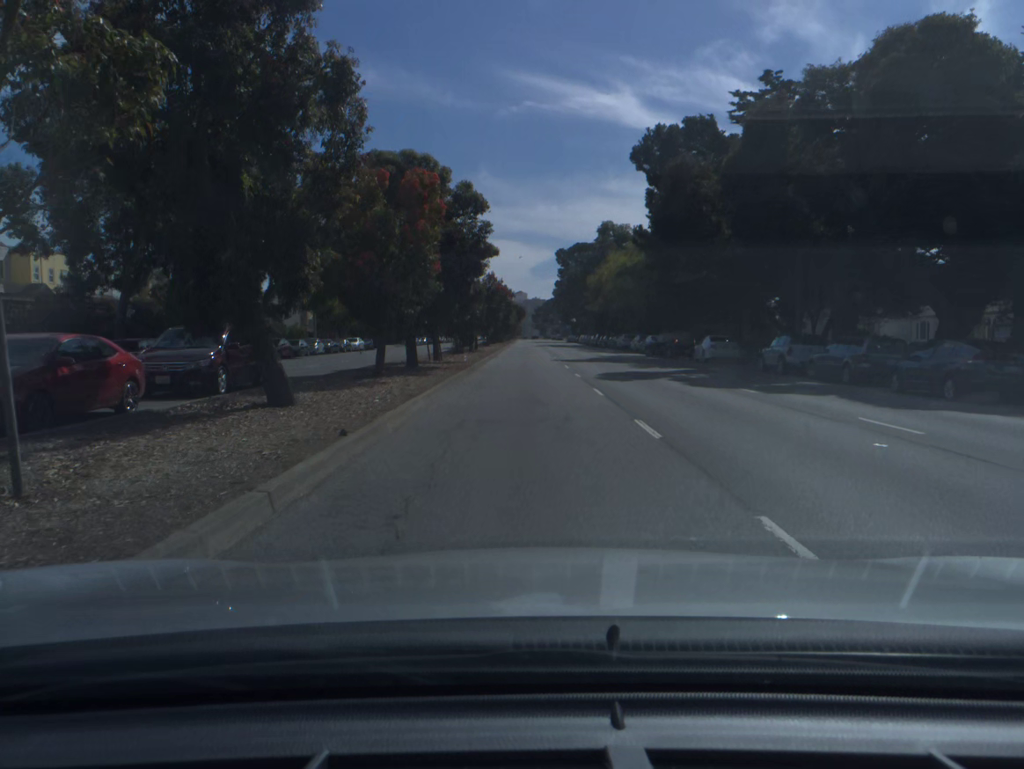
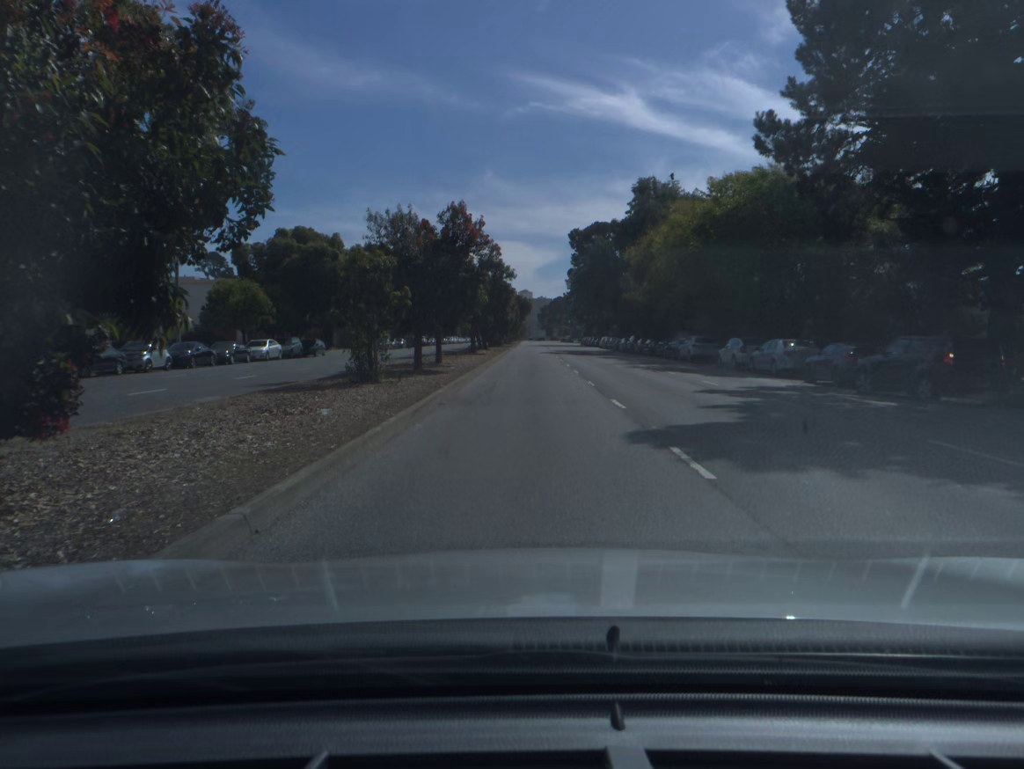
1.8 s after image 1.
(-0.1, +31.0) m; -1°
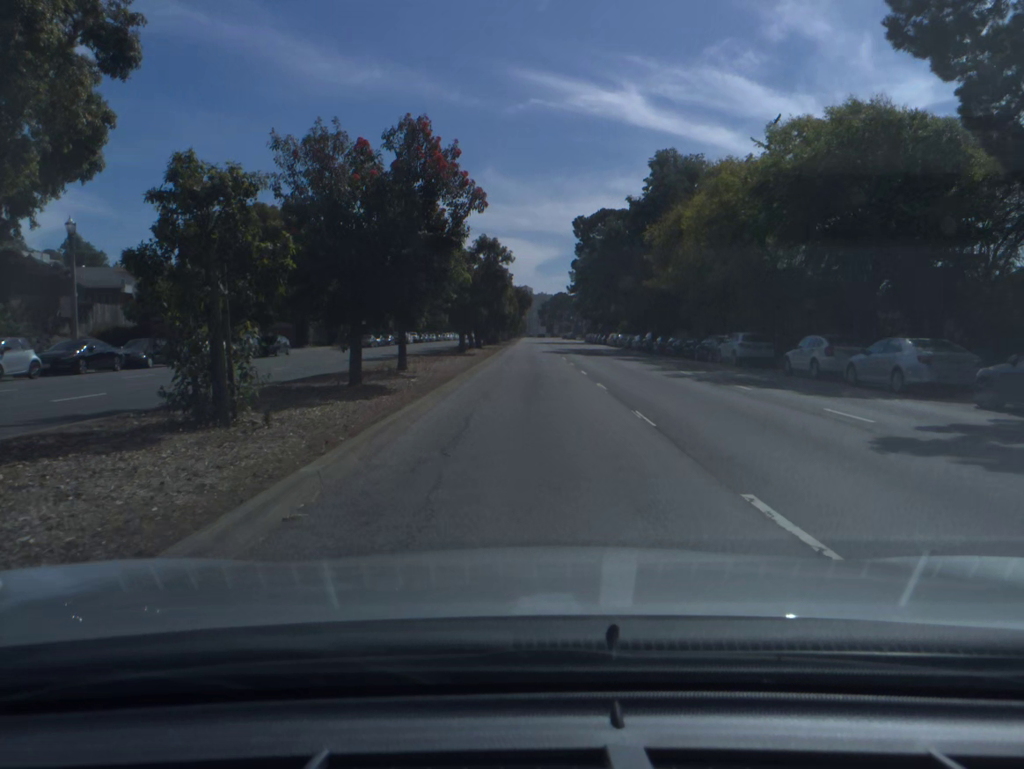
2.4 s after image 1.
(0.0, +10.5) m; 0°
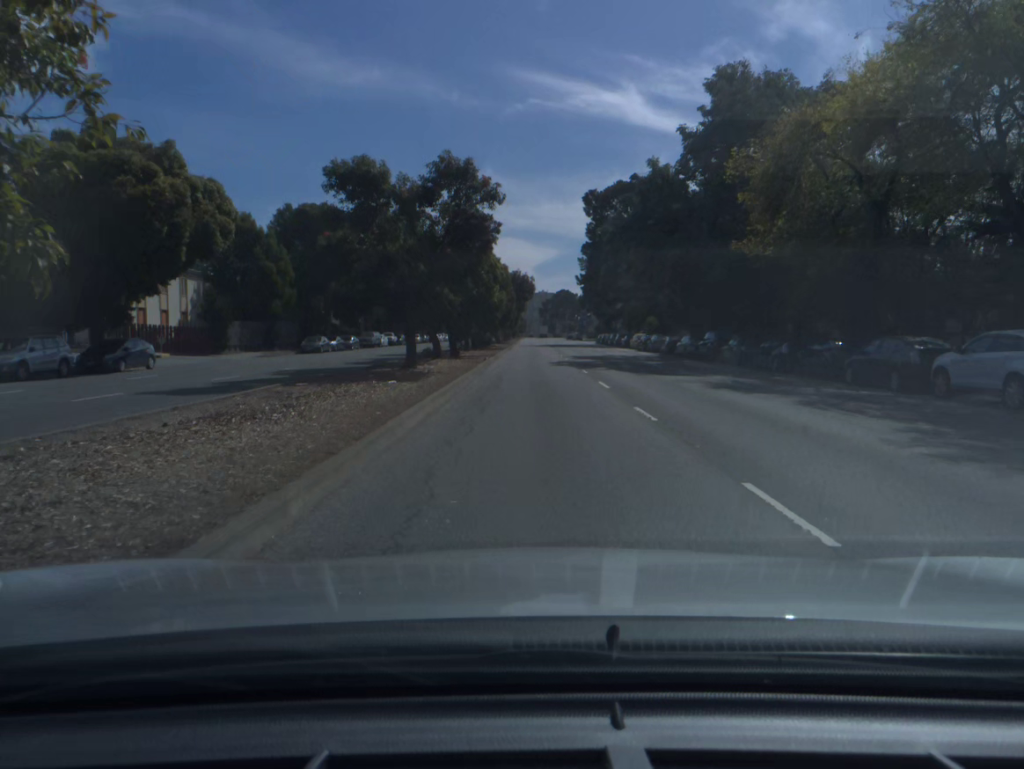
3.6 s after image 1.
(0.0, +21.2) m; 0°
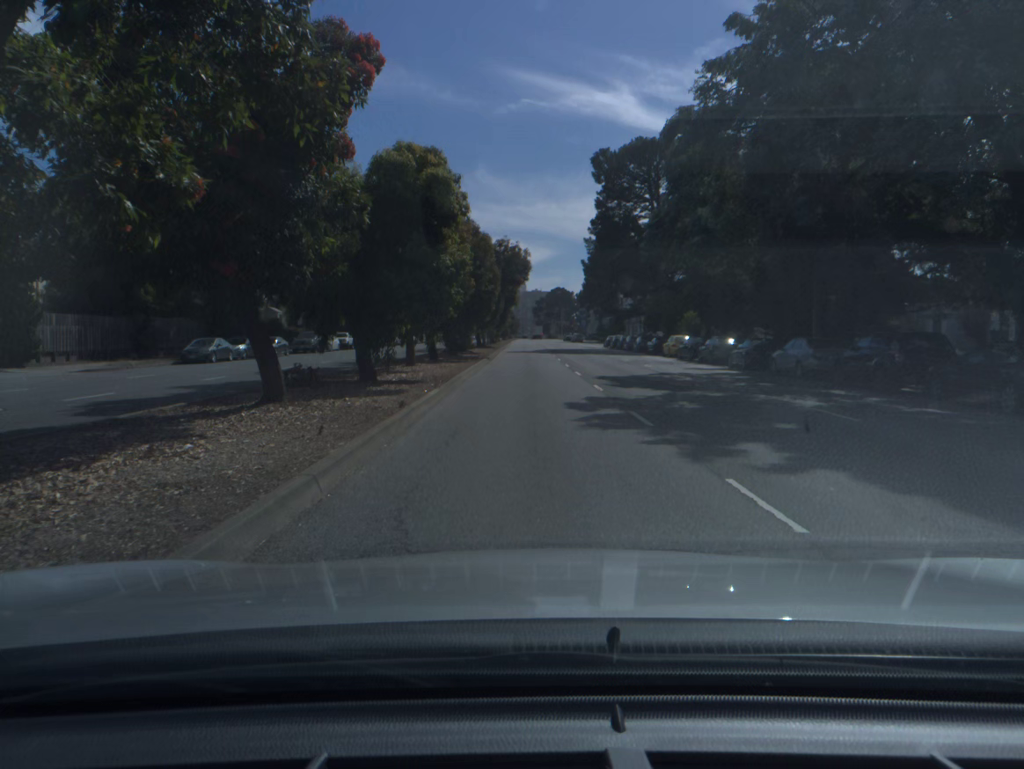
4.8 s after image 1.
(+0.1, +21.5) m; 0°
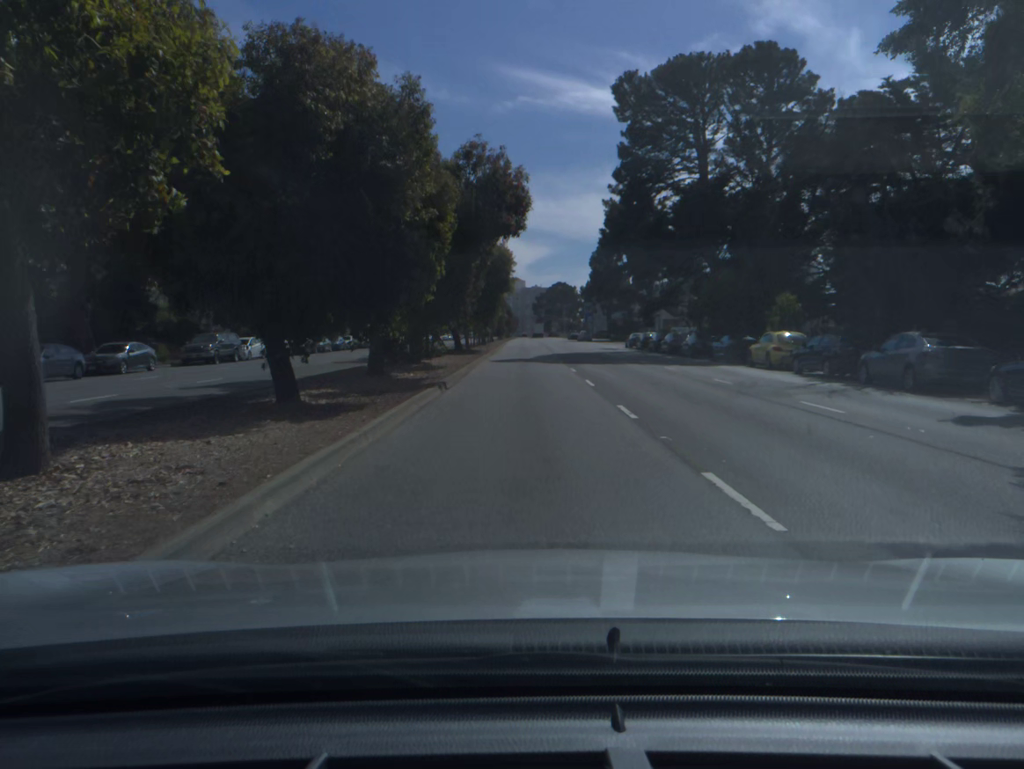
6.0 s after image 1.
(+0.1, +21.4) m; 0°
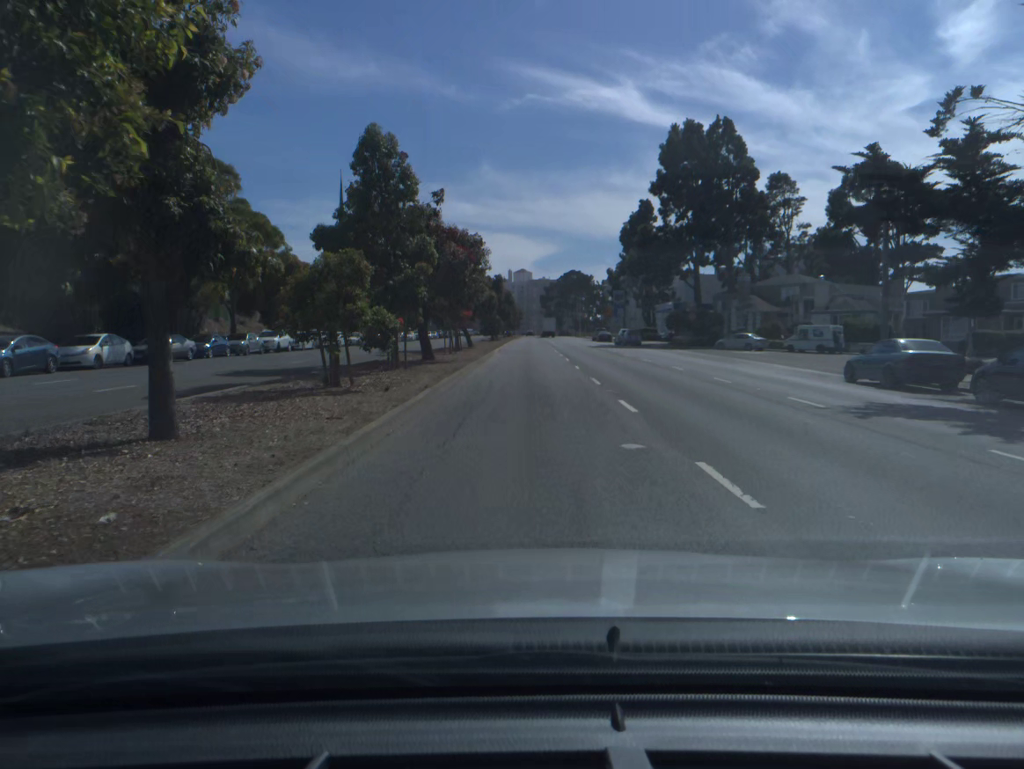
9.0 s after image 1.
(-0.1, +50.3) m; 0°
